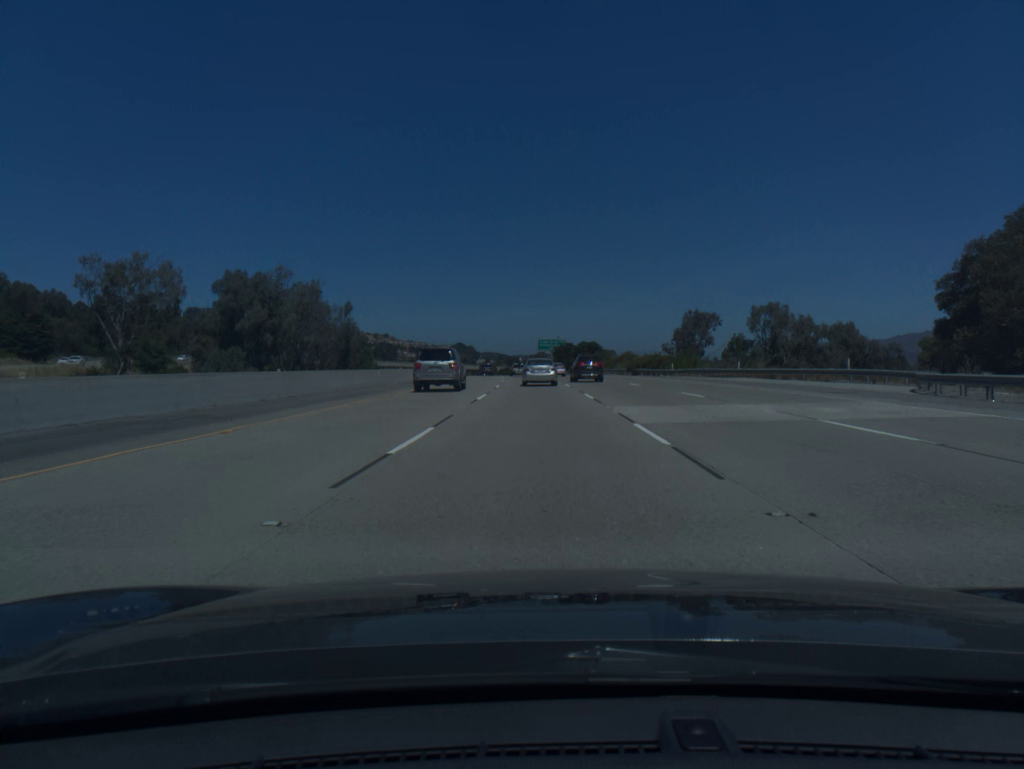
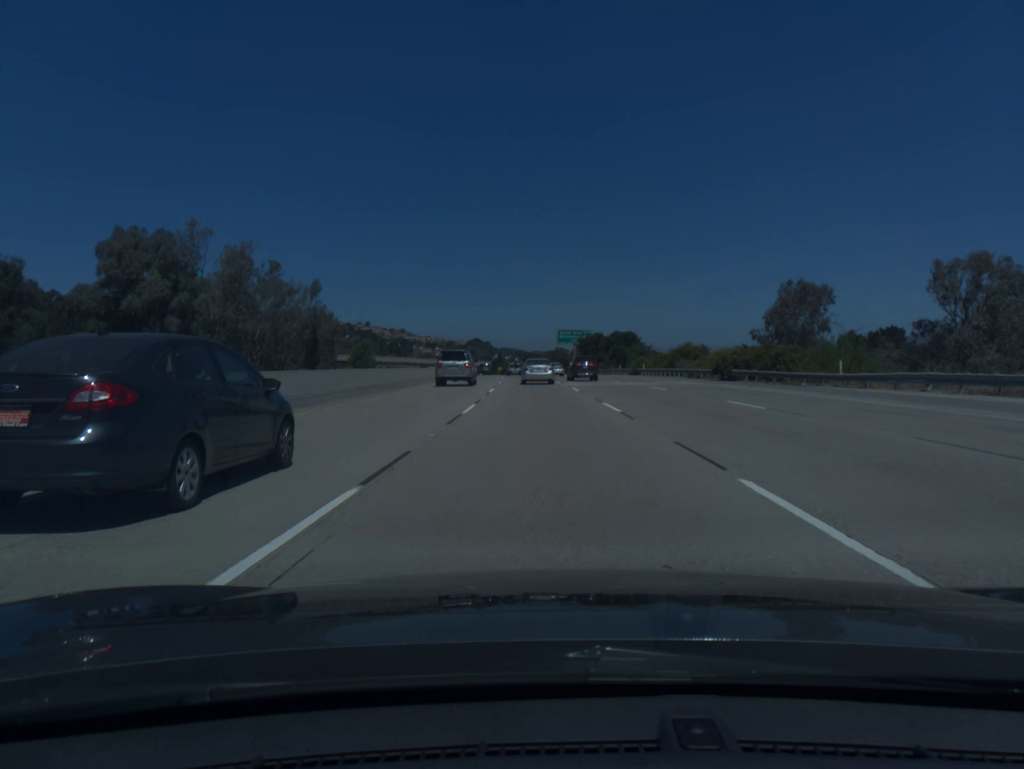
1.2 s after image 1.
(-0.5, +36.3) m; -1°
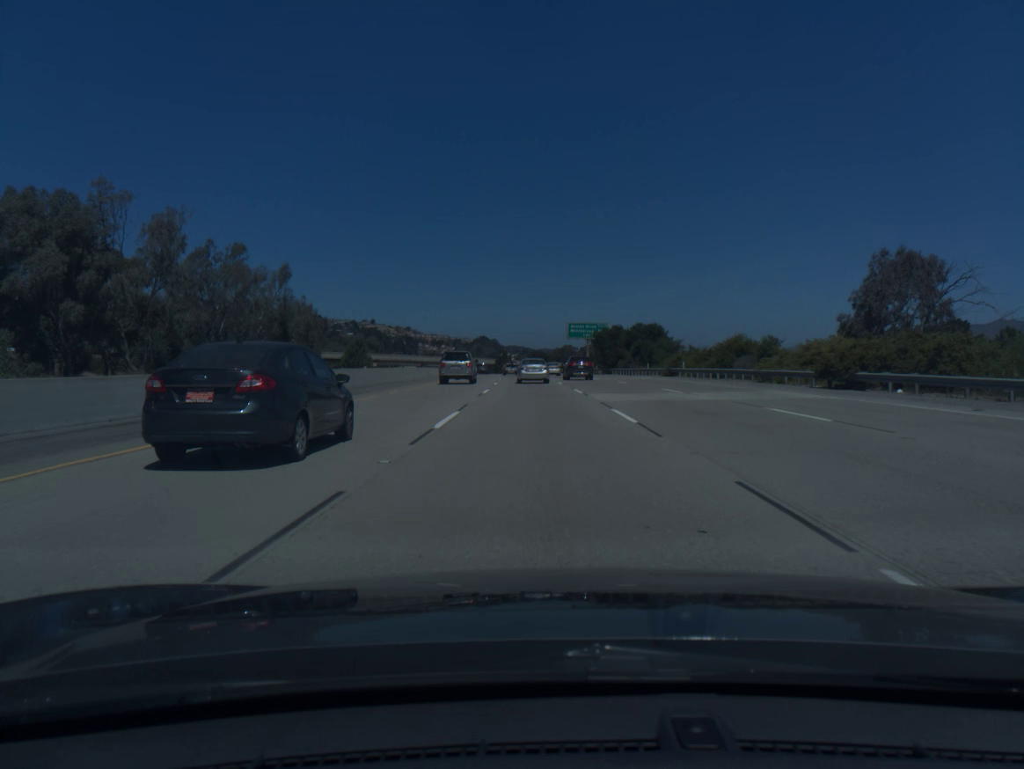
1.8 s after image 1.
(-0.1, +18.1) m; -1°
